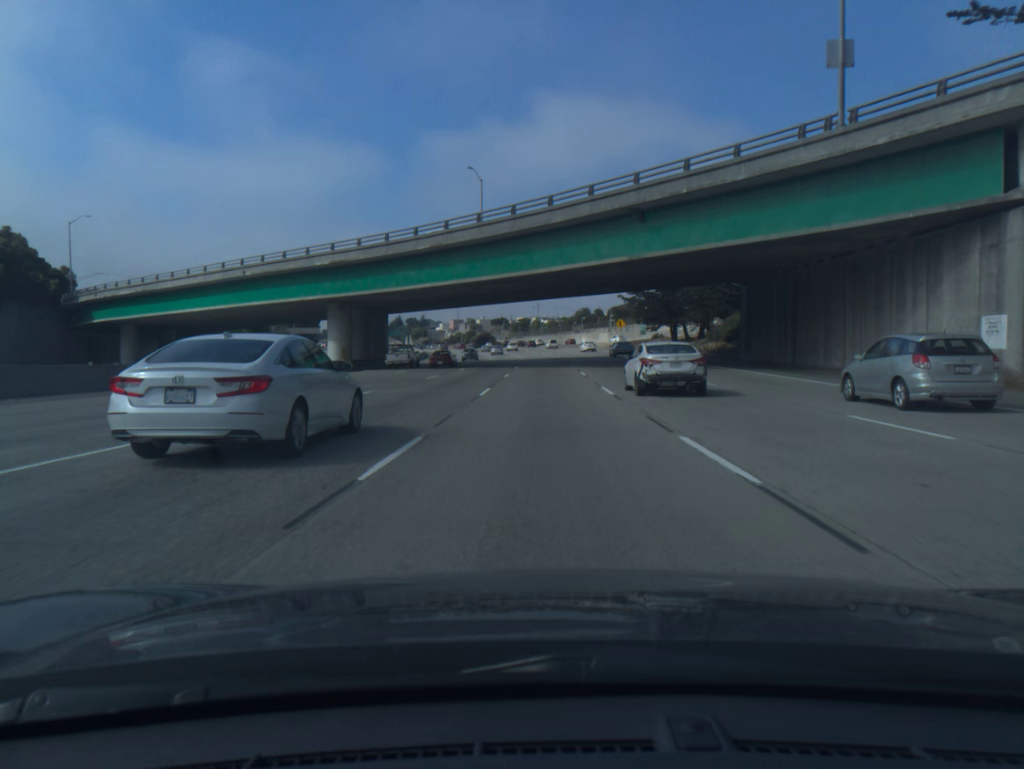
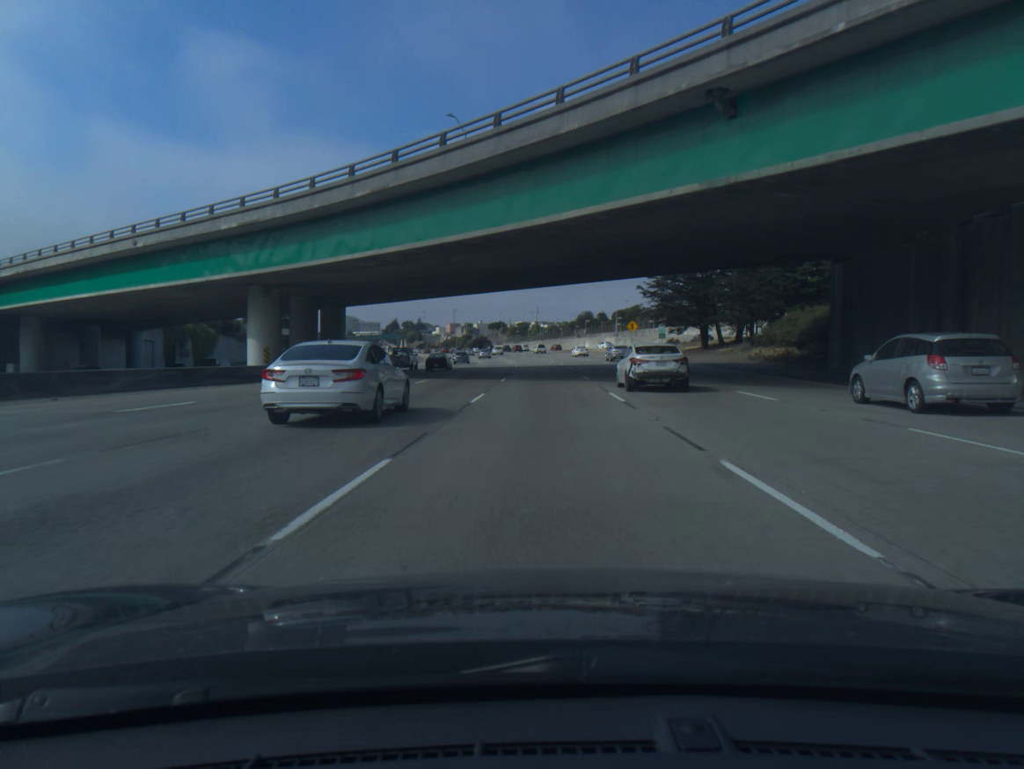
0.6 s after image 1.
(0.0, +16.9) m; 0°
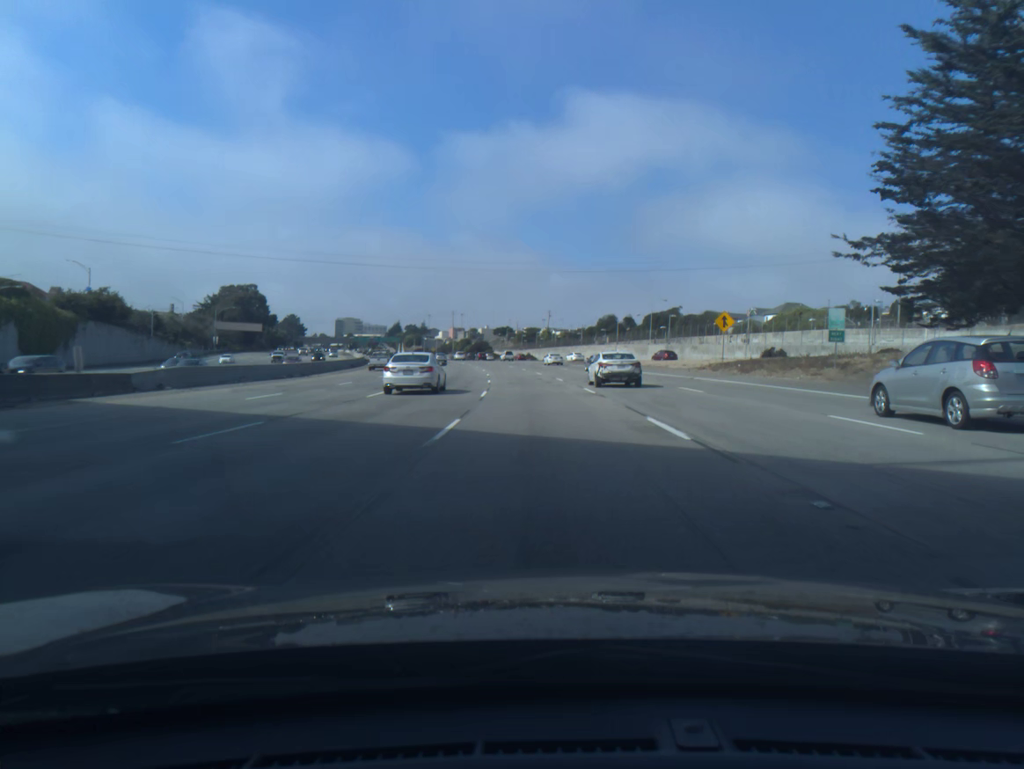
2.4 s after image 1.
(-0.2, +50.4) m; -1°
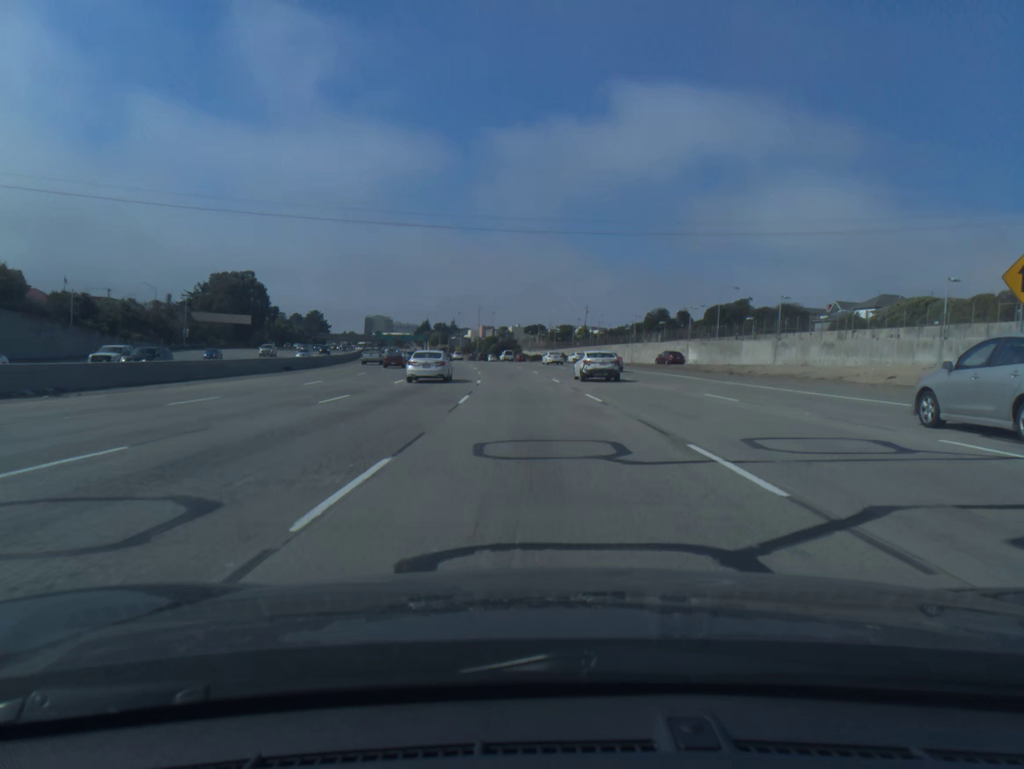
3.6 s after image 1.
(-0.6, +33.5) m; -2°
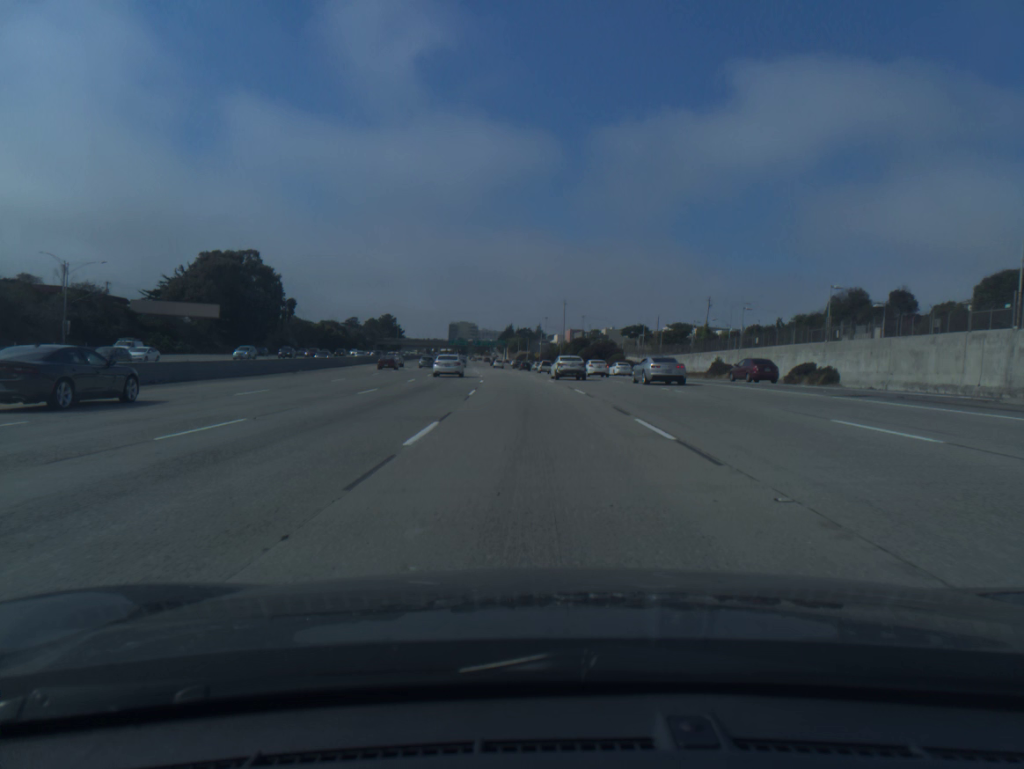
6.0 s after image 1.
(-3.7, +66.9) m; -6°
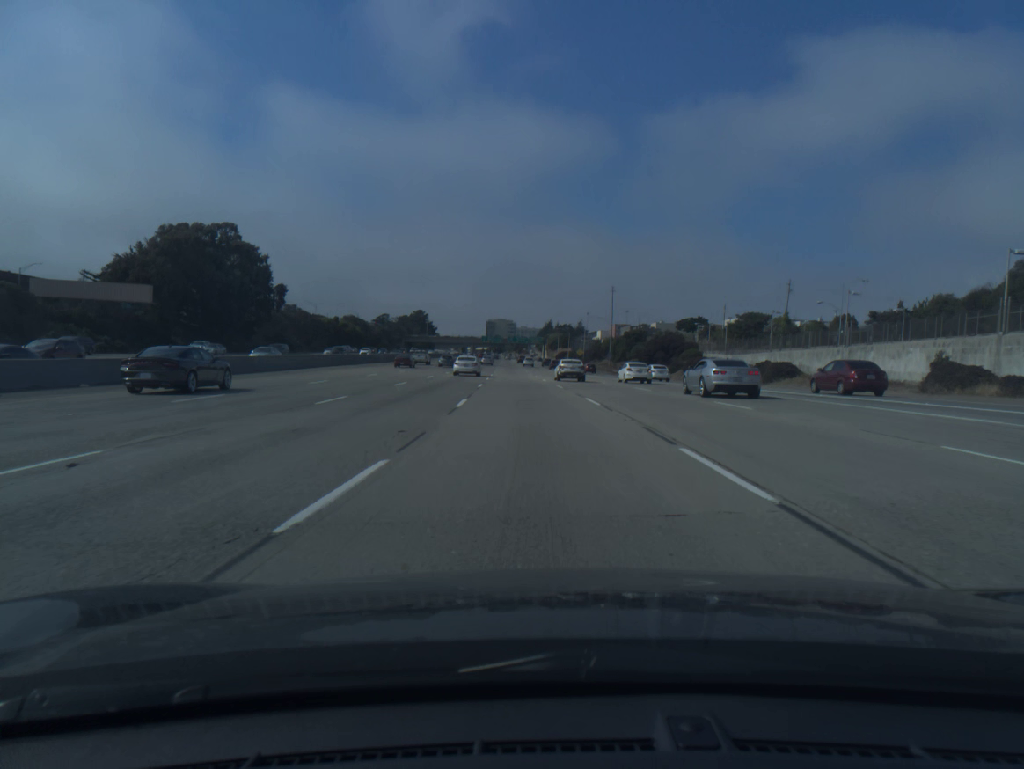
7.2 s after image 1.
(-0.9, +33.8) m; -3°
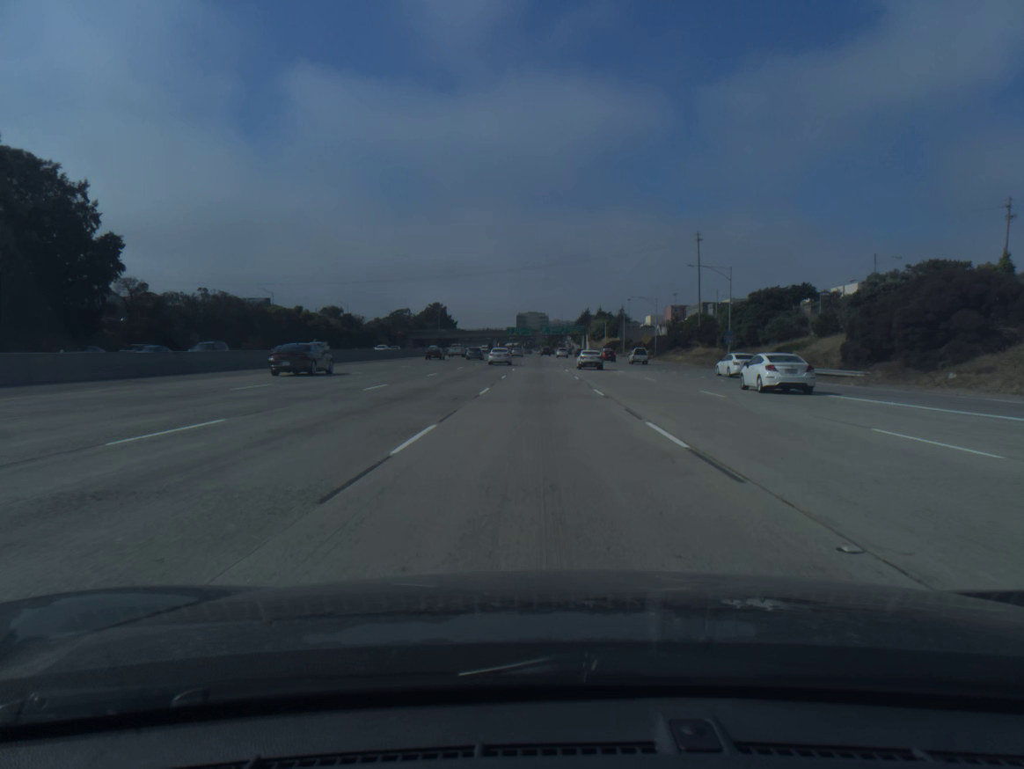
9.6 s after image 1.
(-2.4, +68.1) m; -3°
